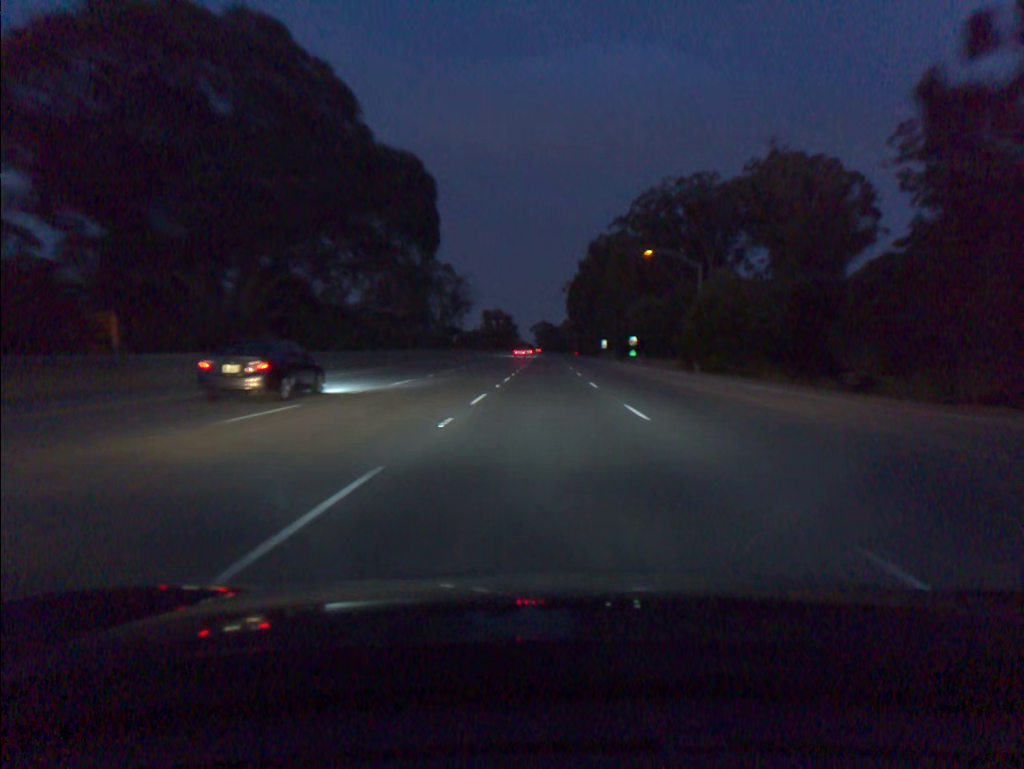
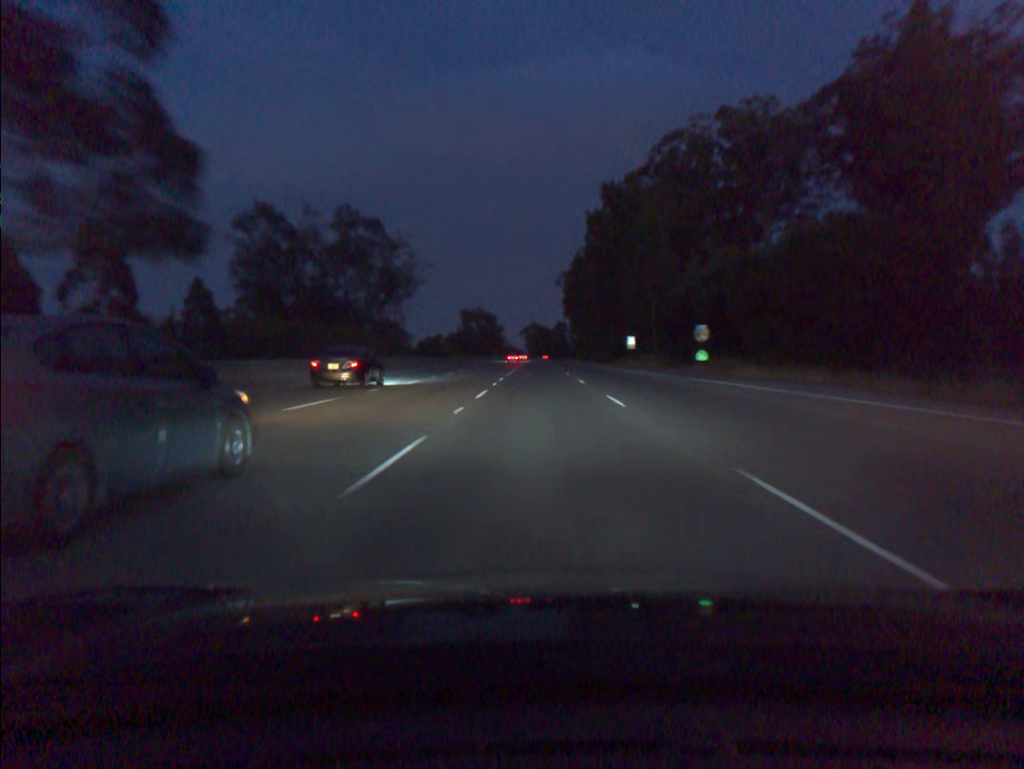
(+0.2, +55.1) m; +1°
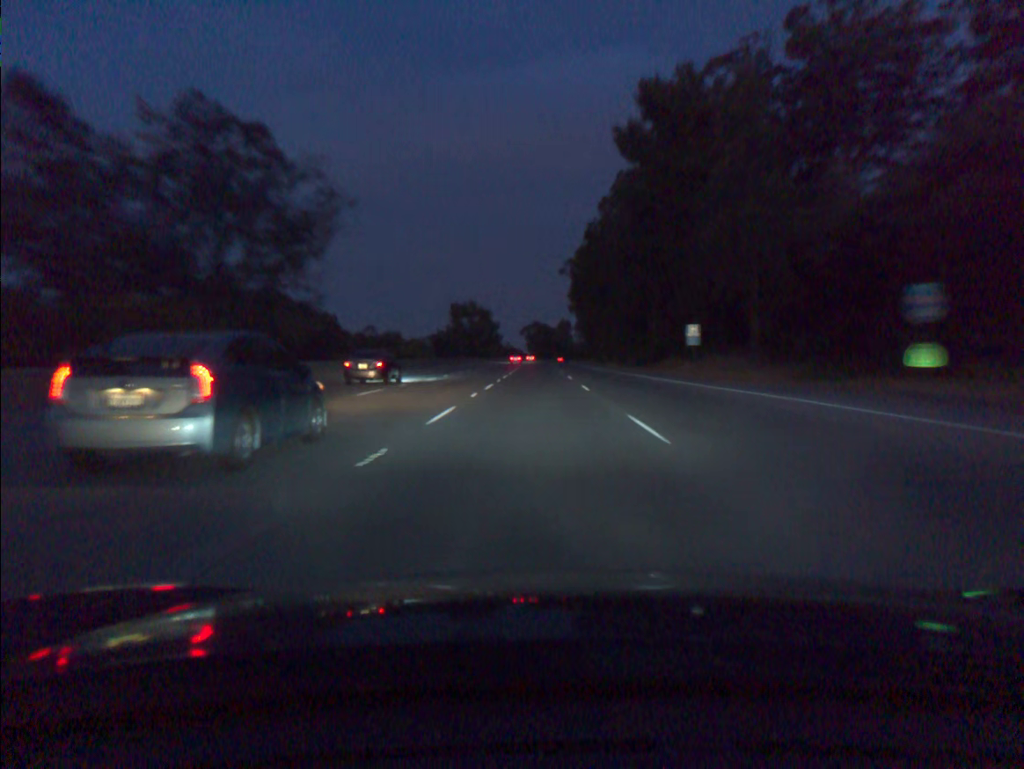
(0.0, +36.7) m; 0°
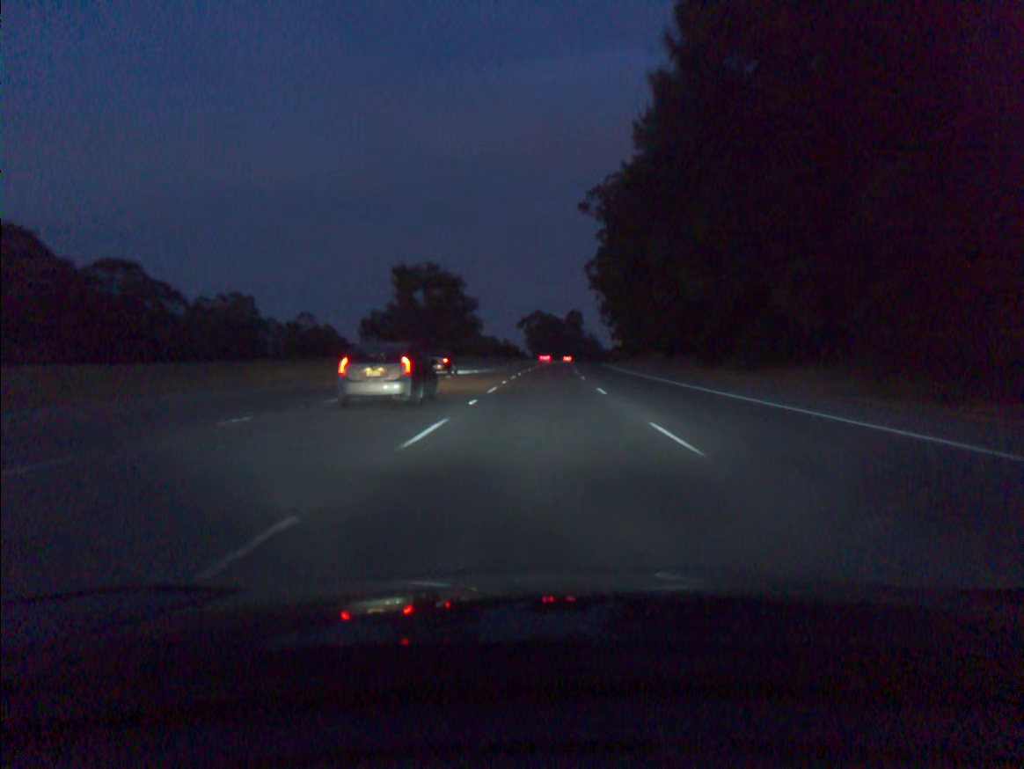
(-0.6, +91.4) m; 0°
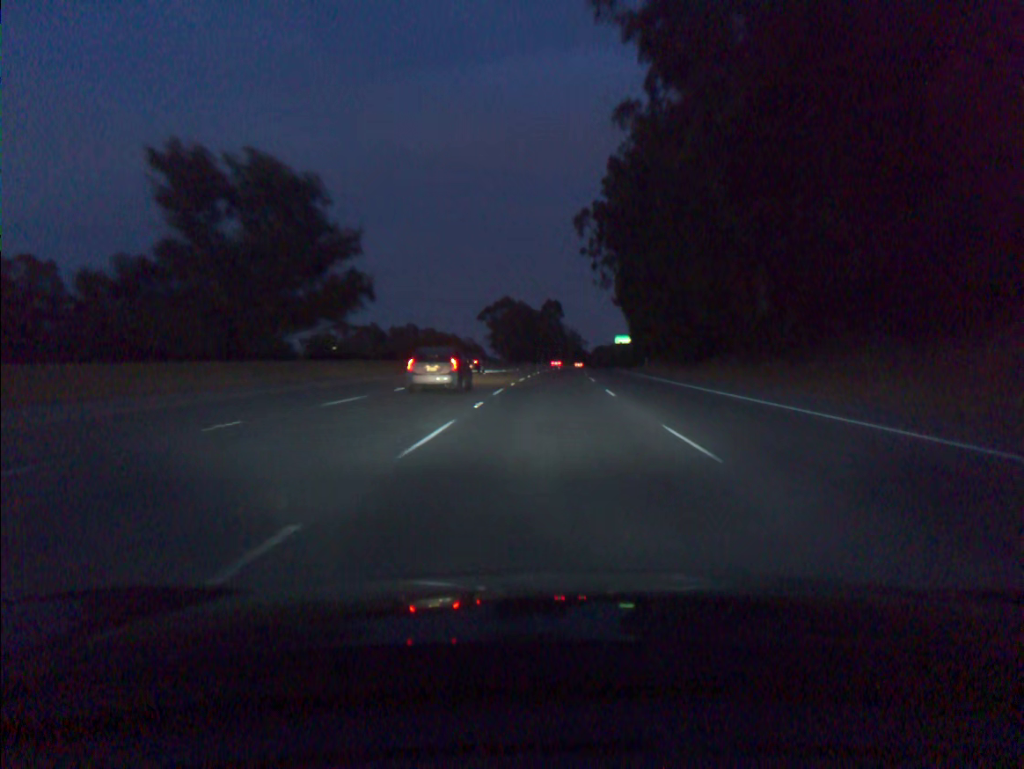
(+1.1, +73.2) m; +2°
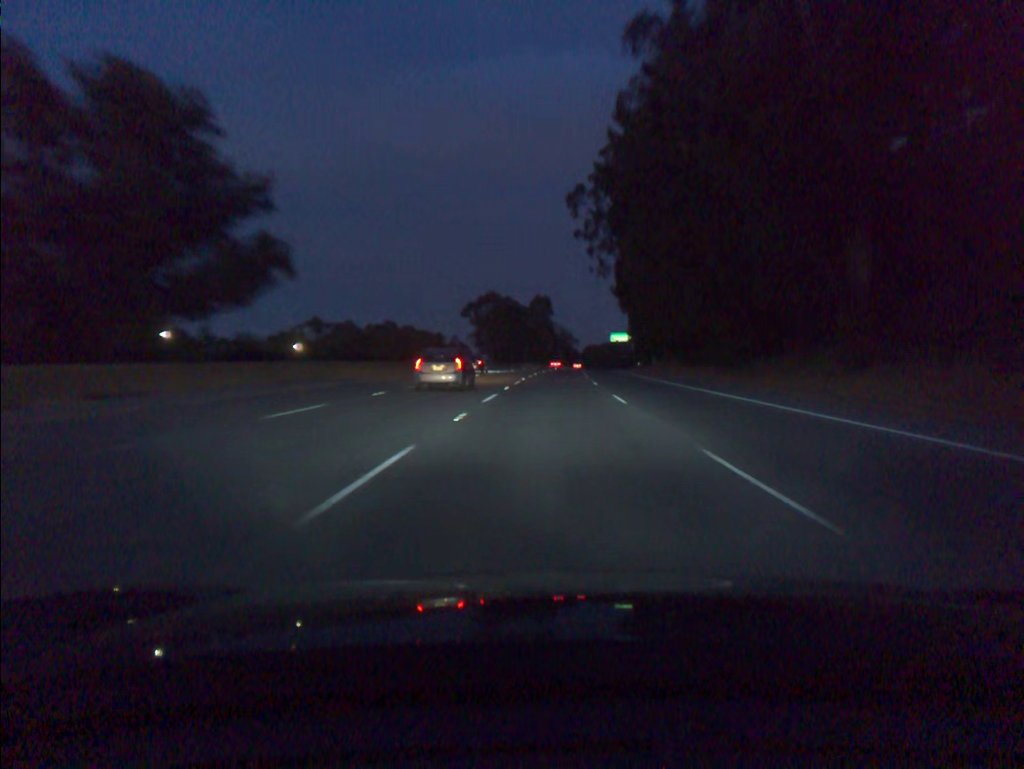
(+0.1, +18.3) m; +1°
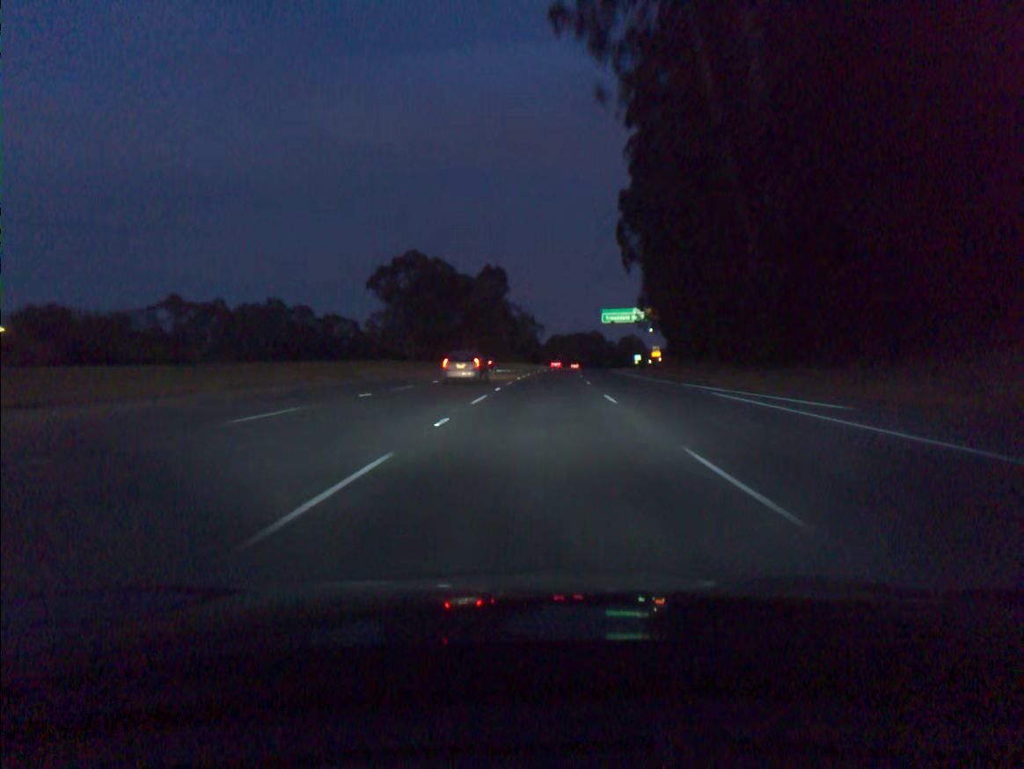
(+2.1, +73.5) m; +3°
